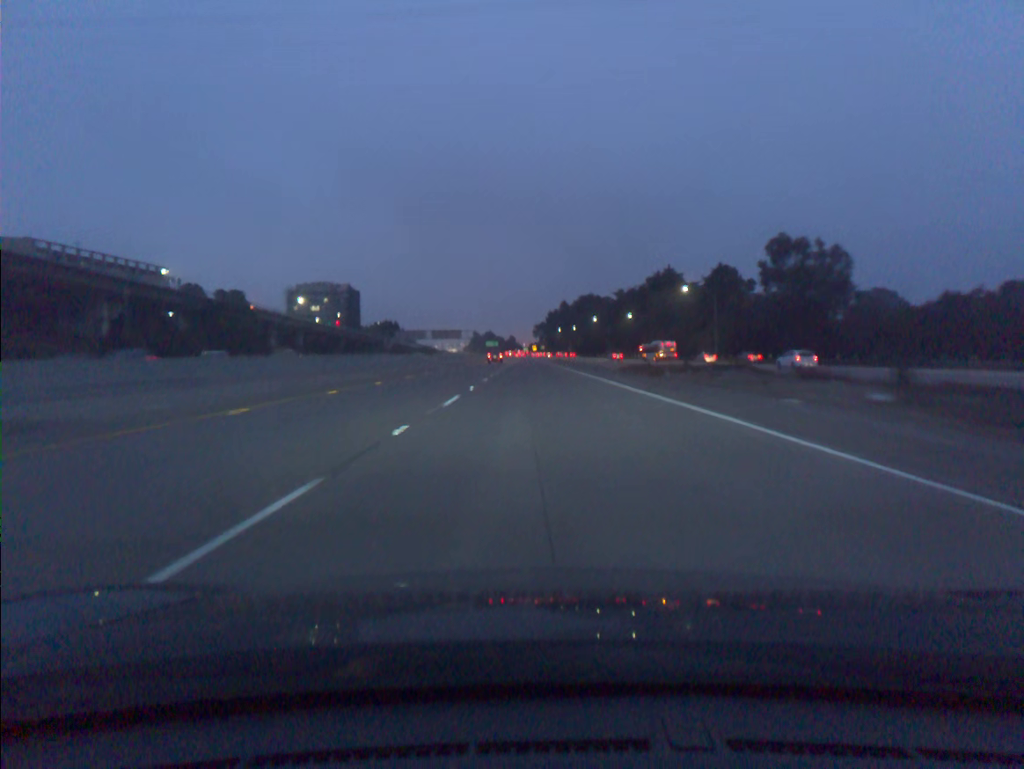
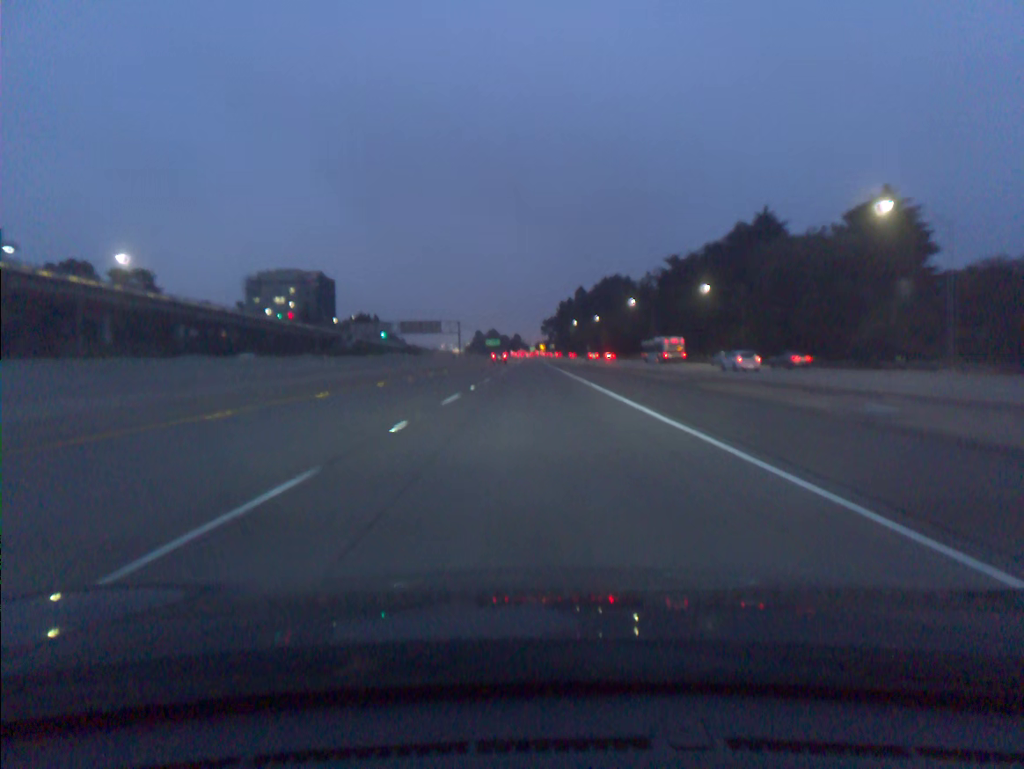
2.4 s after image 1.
(-0.3, +73.0) m; -1°
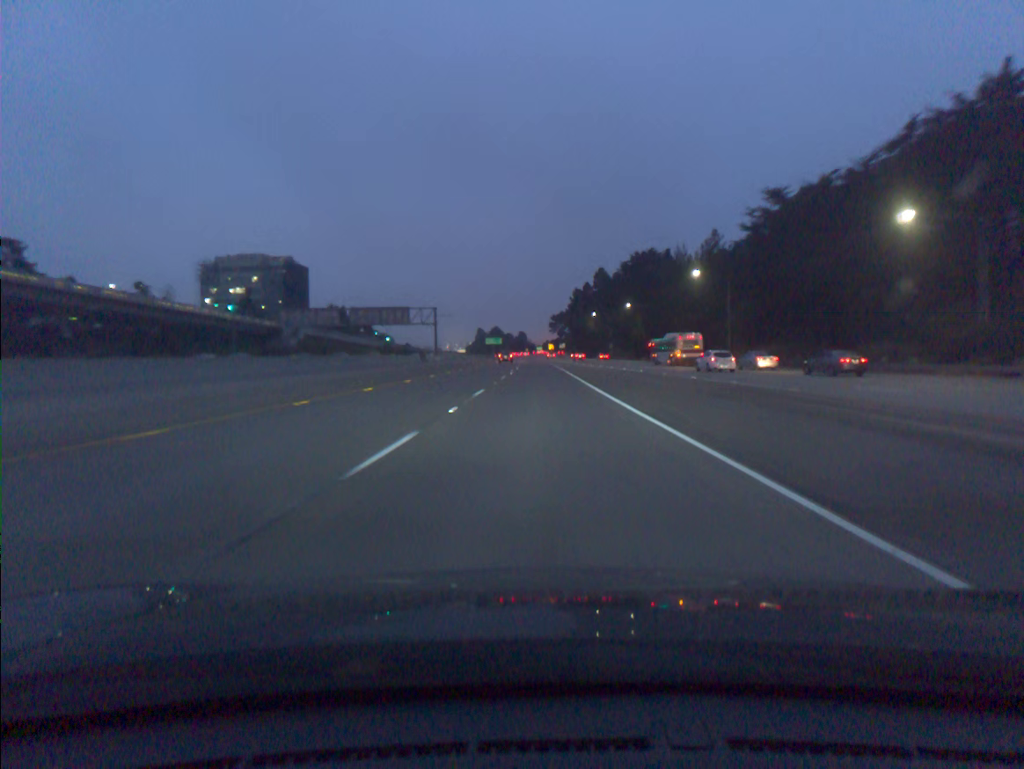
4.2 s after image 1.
(-0.3, +54.6) m; -1°
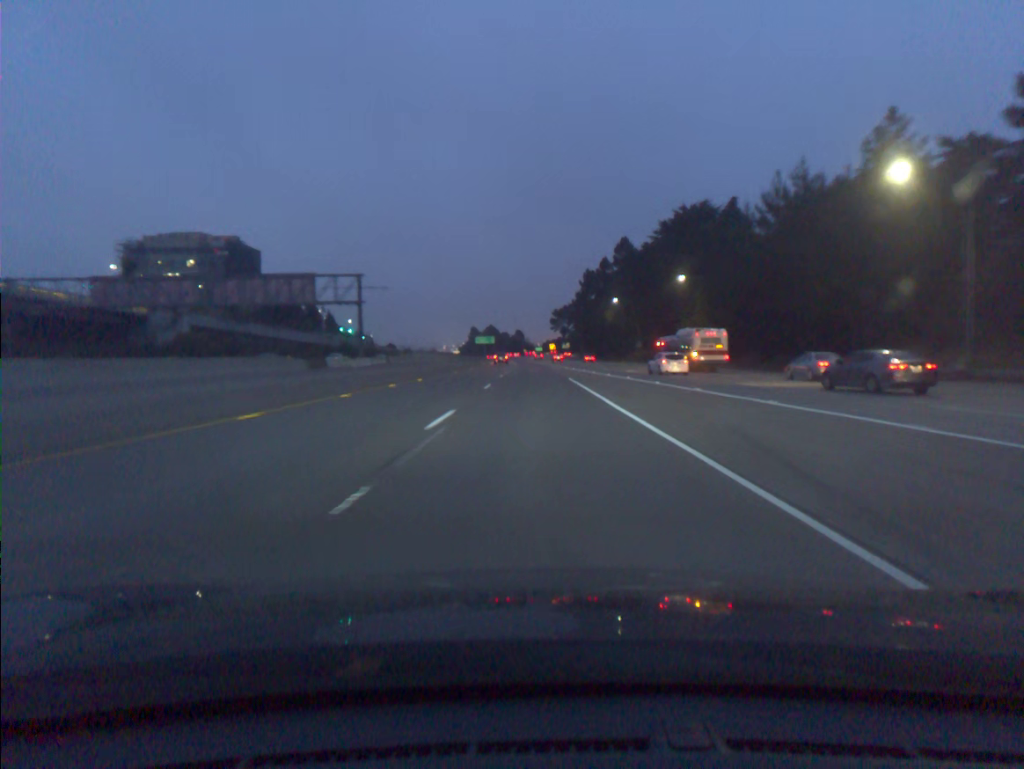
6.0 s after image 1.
(0.0, +54.7) m; 0°
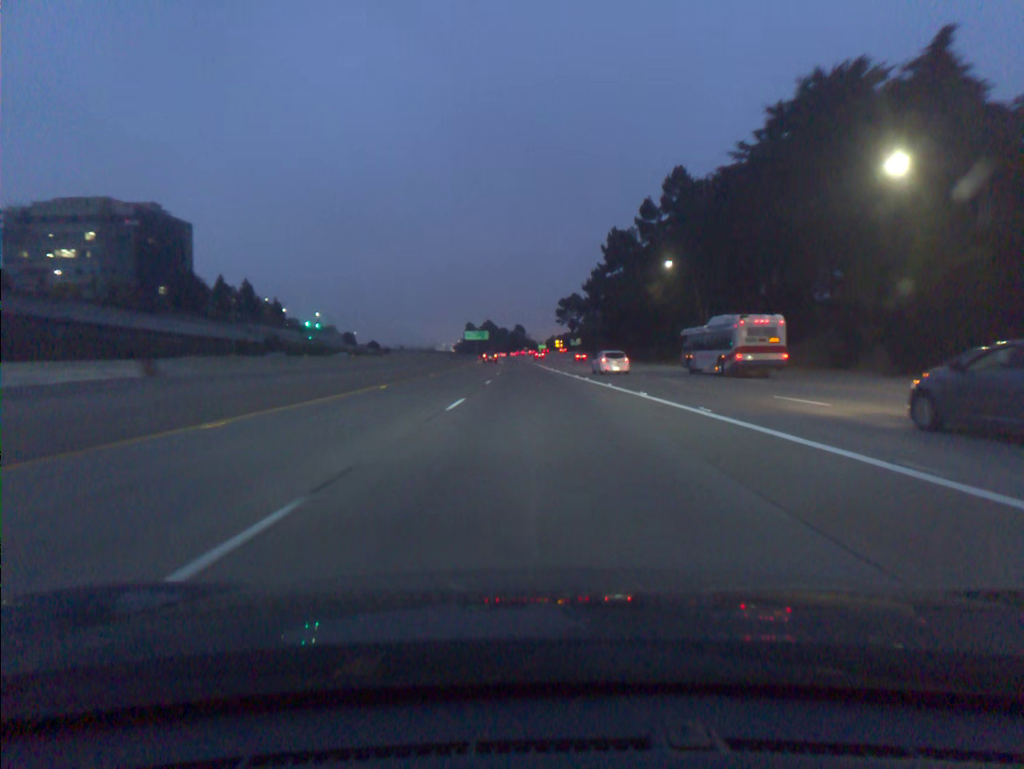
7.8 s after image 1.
(-0.1, +54.8) m; 0°
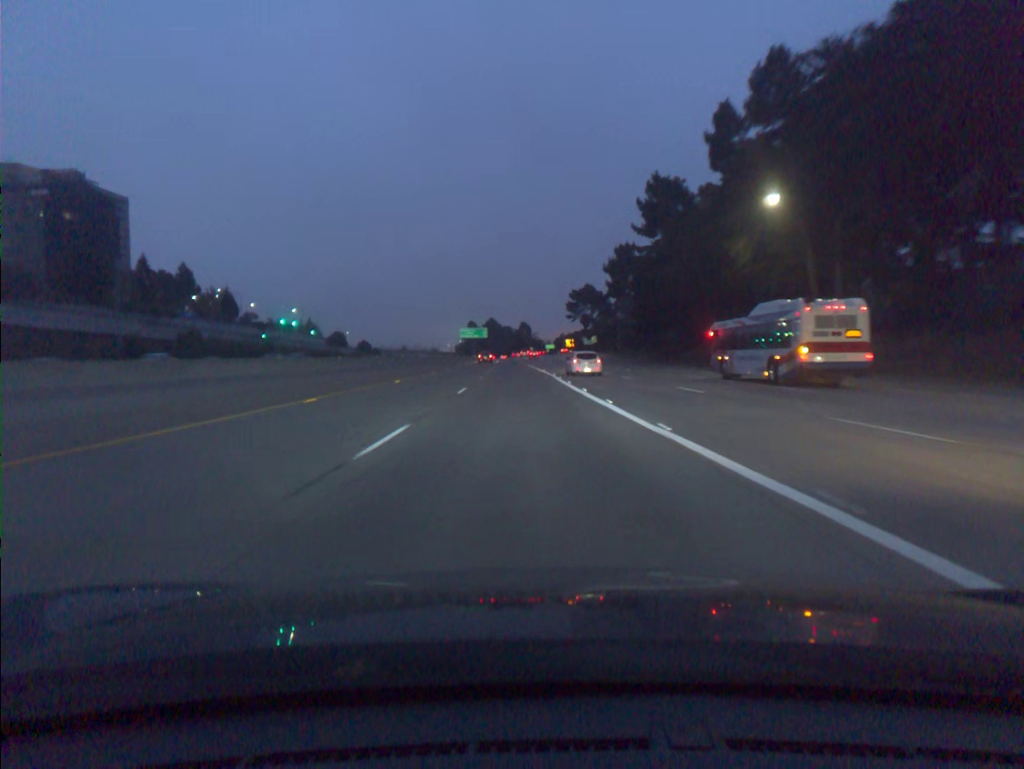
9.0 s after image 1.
(-0.1, +36.6) m; 0°
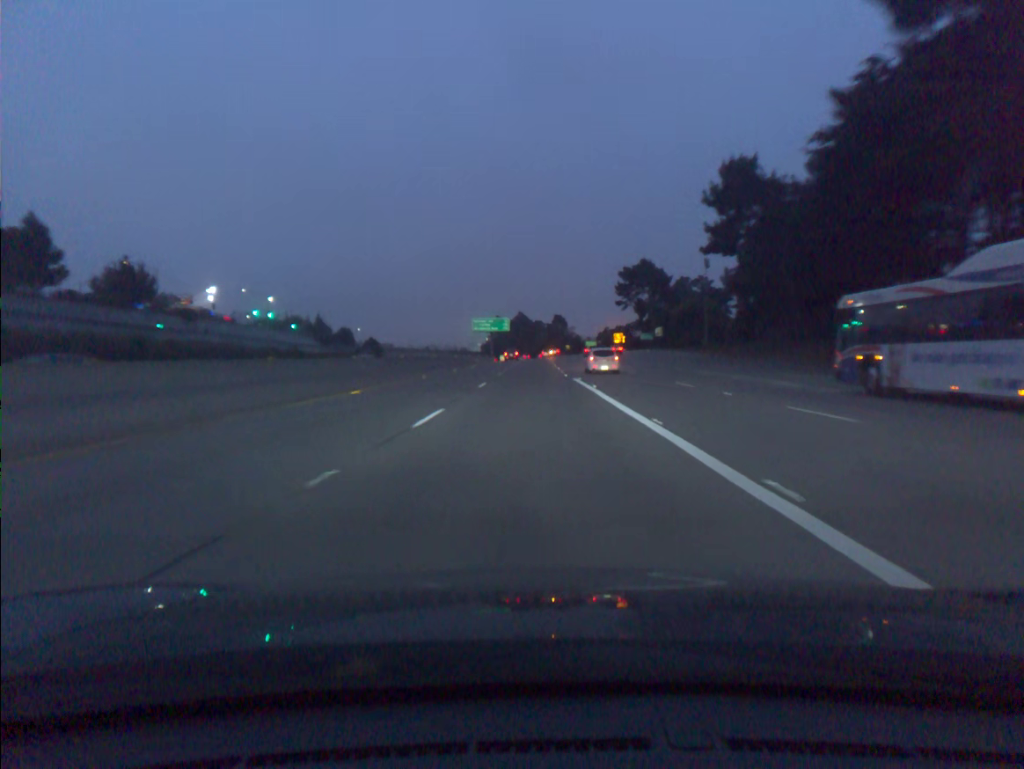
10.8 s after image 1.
(-1.2, +55.0) m; -2°
